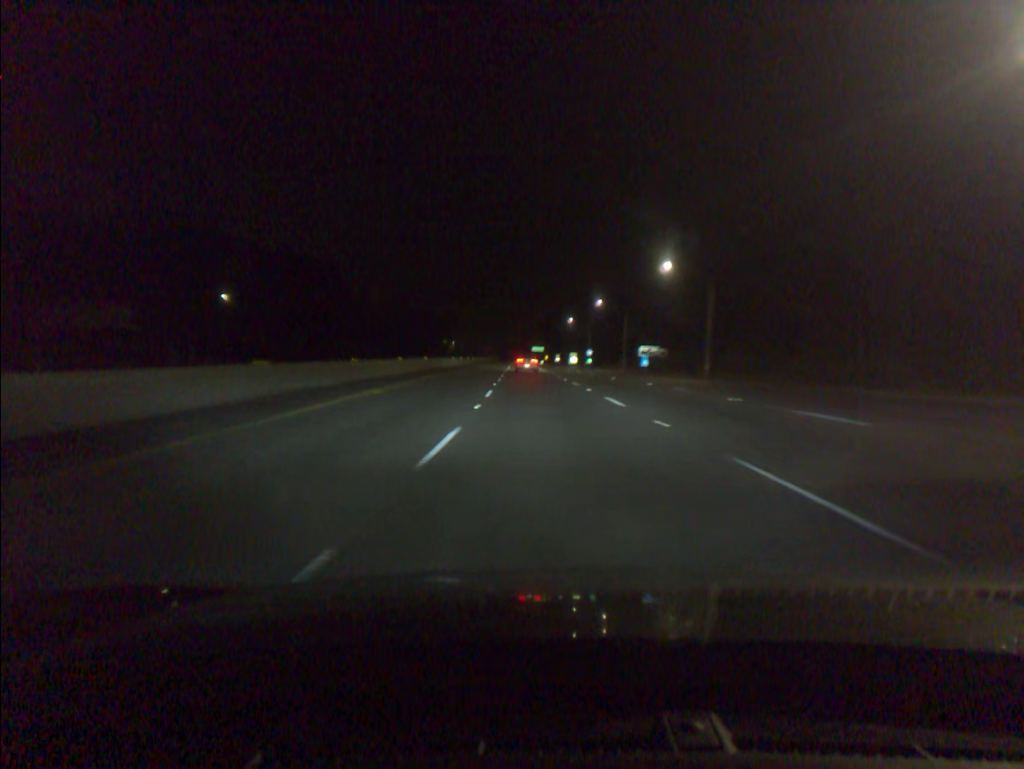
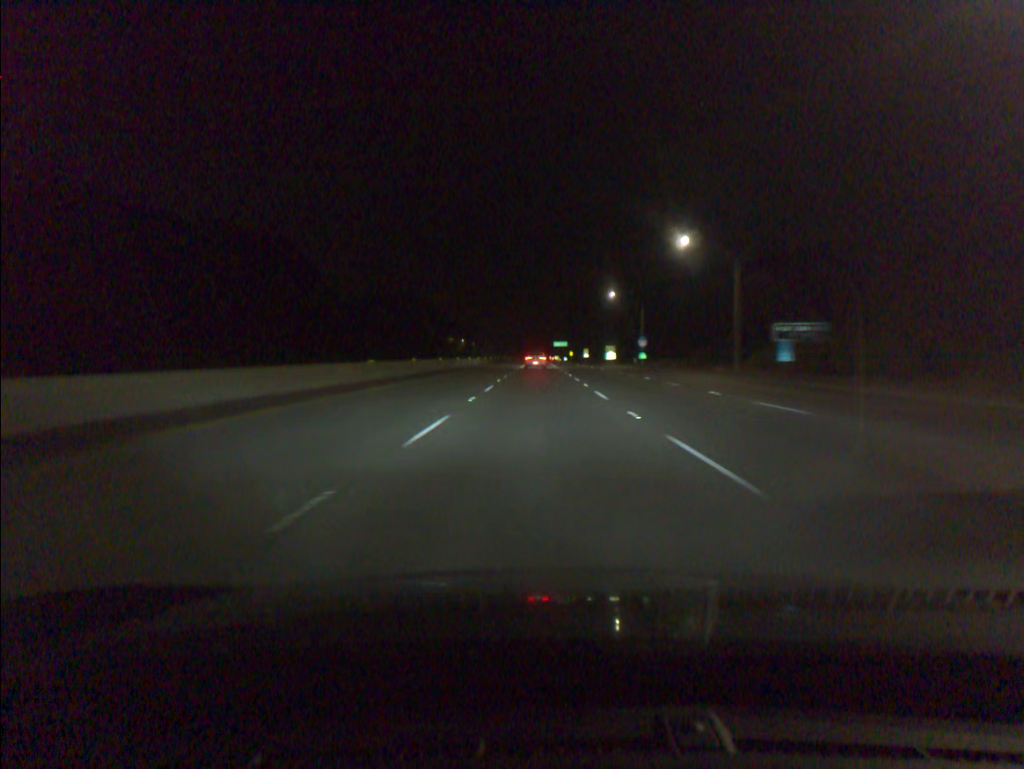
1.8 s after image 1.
(-0.8, +56.4) m; -2°
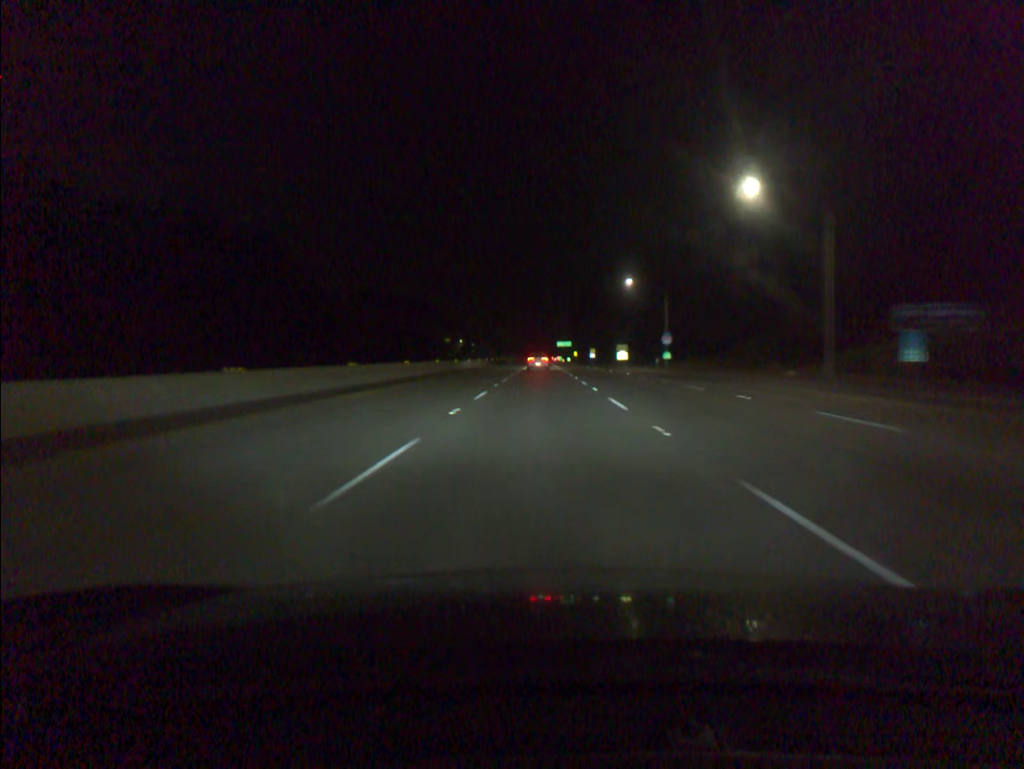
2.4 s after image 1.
(0.0, +18.8) m; 0°
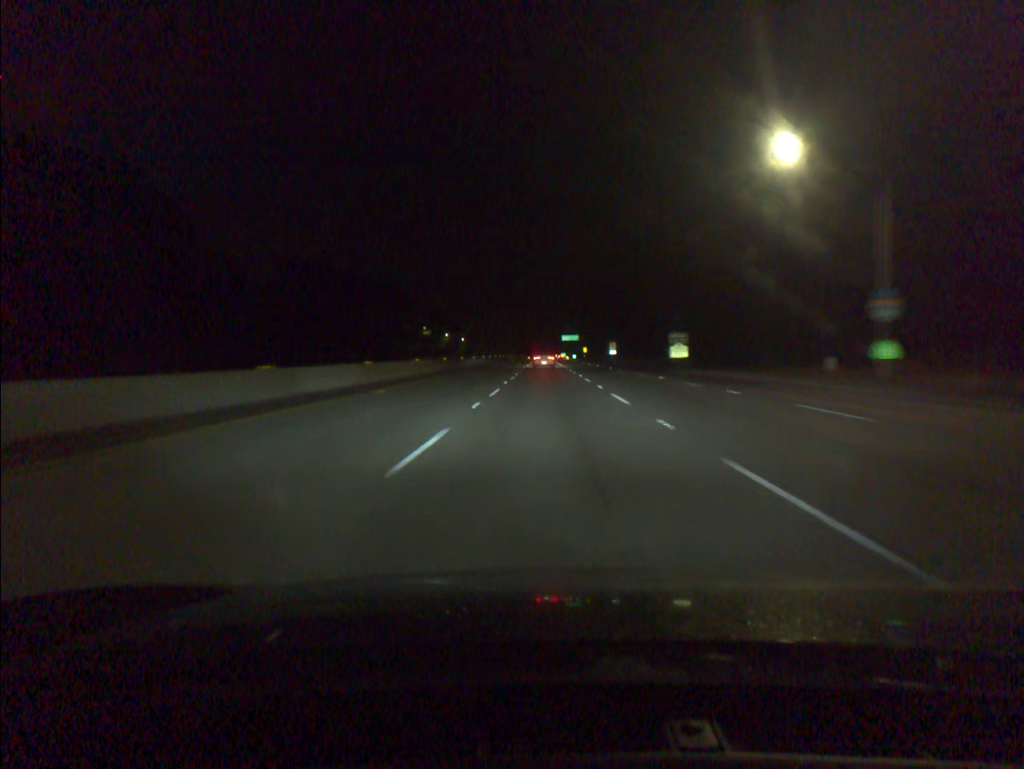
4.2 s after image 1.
(-0.1, +56.5) m; 0°
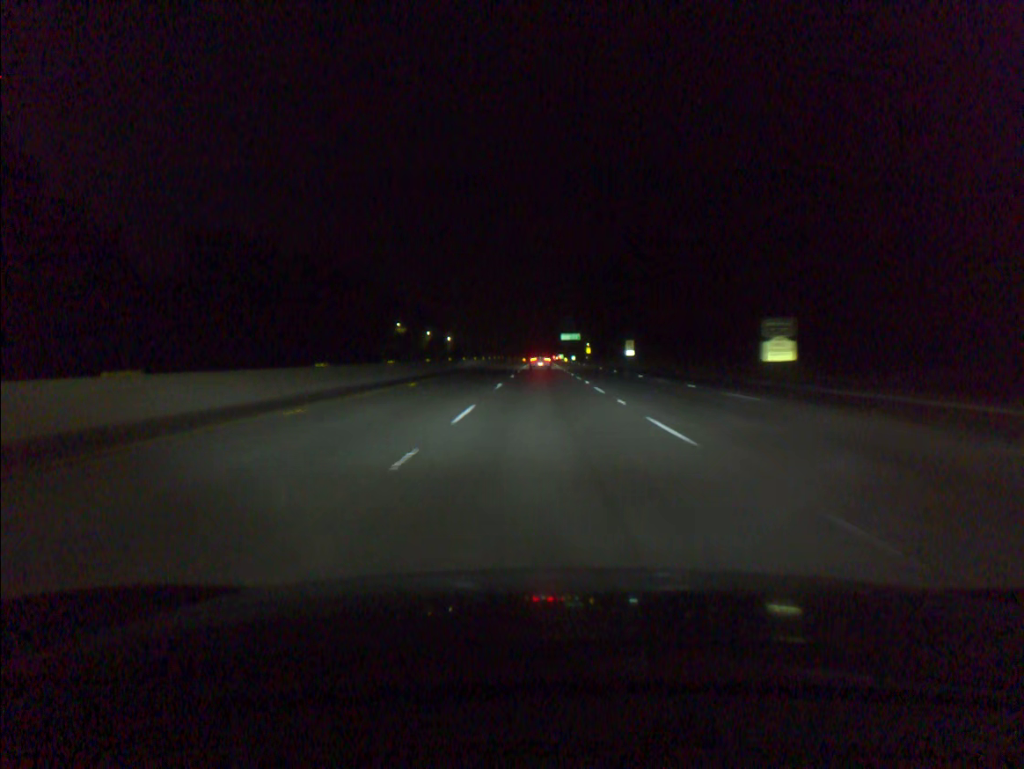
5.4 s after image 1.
(0.0, +37.7) m; 0°
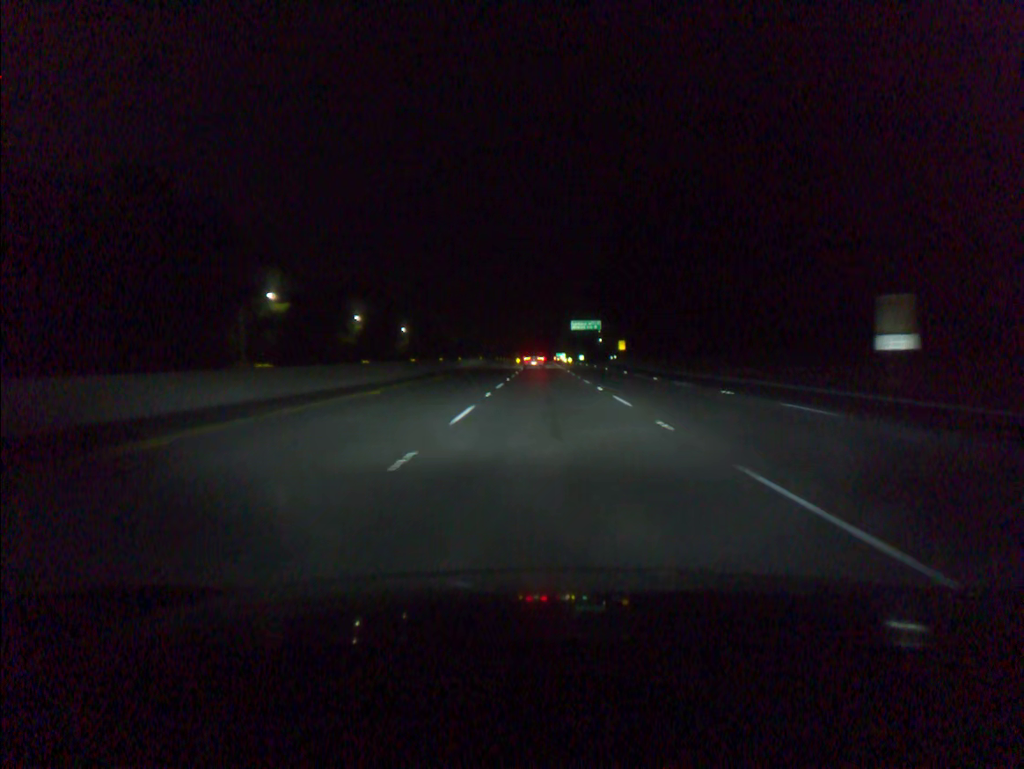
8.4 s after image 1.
(-0.2, +94.1) m; 0°
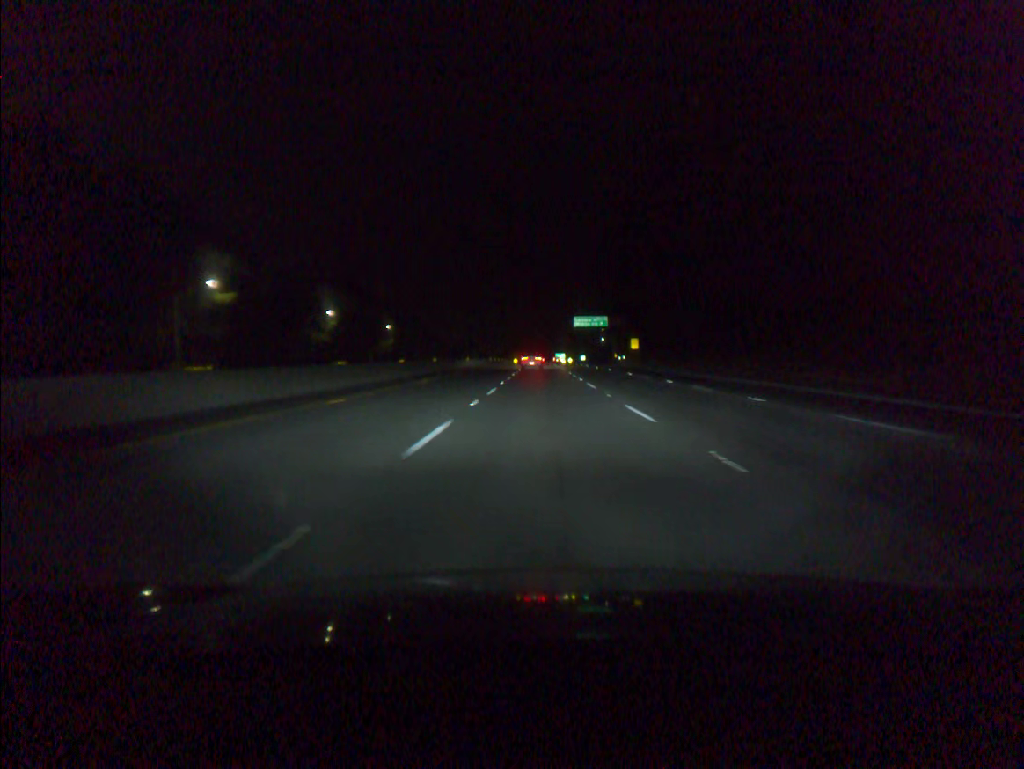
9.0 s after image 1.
(0.0, +18.8) m; 0°
